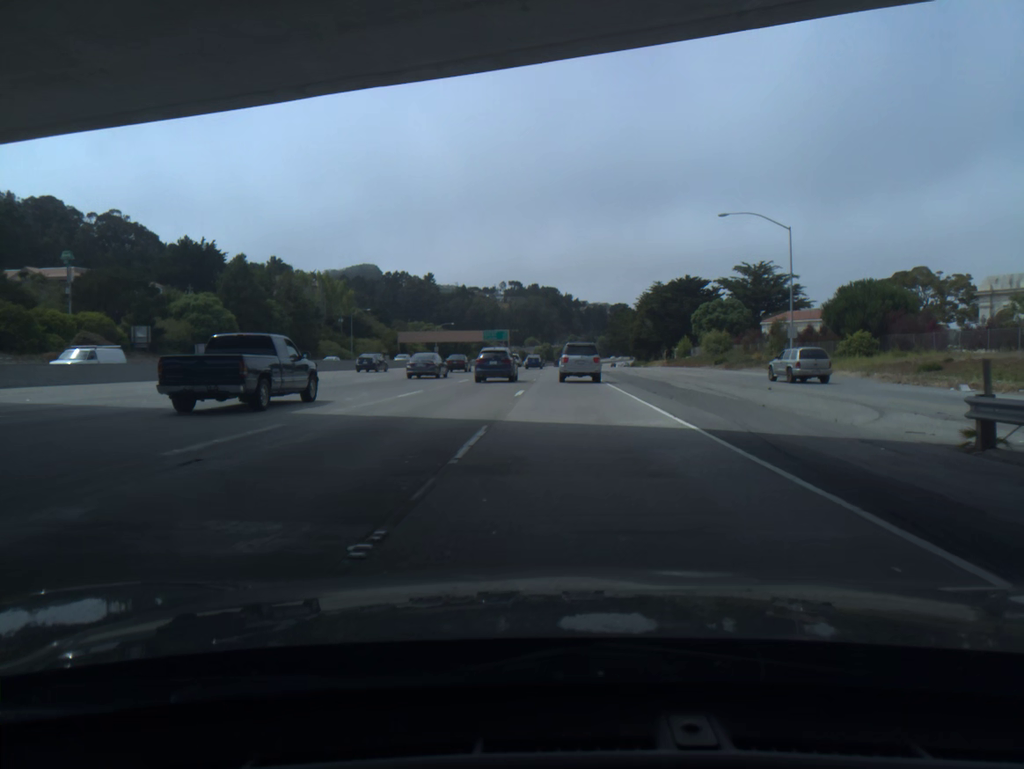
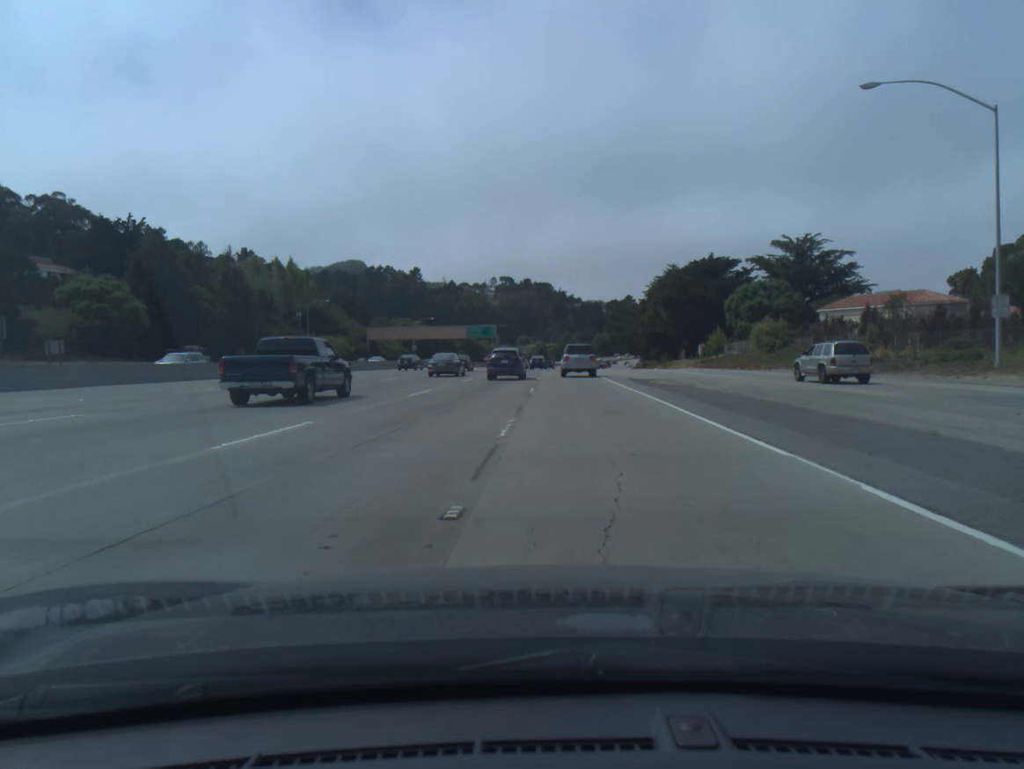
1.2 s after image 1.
(+0.1, +28.2) m; 0°
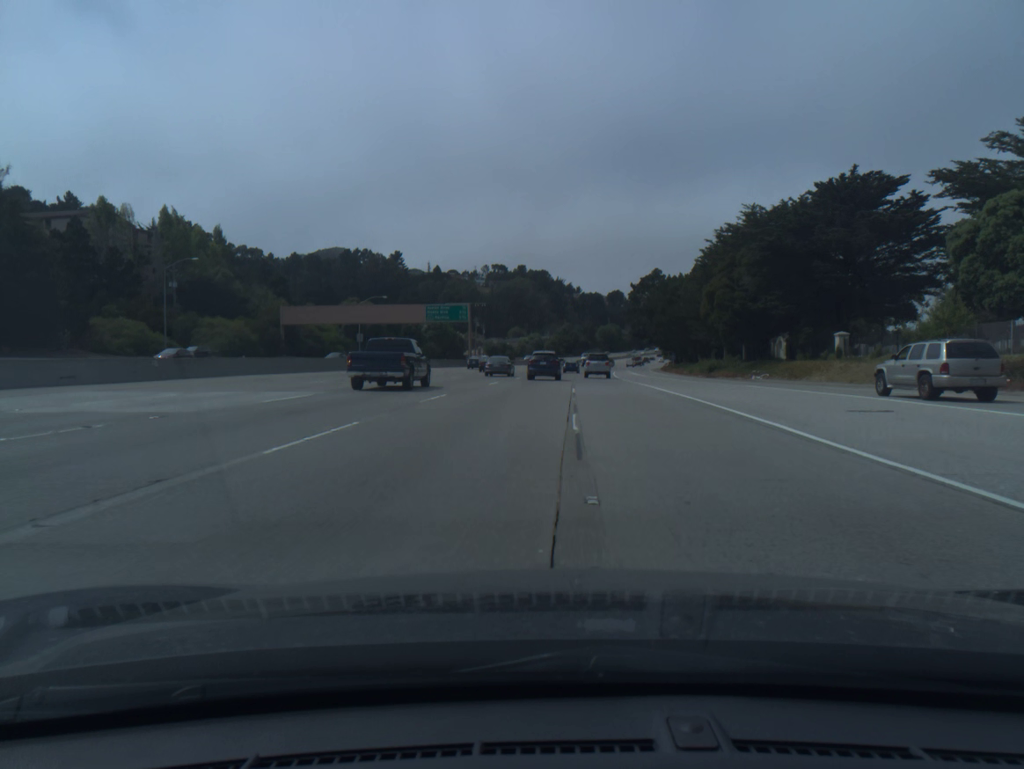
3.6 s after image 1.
(-0.1, +57.7) m; 0°
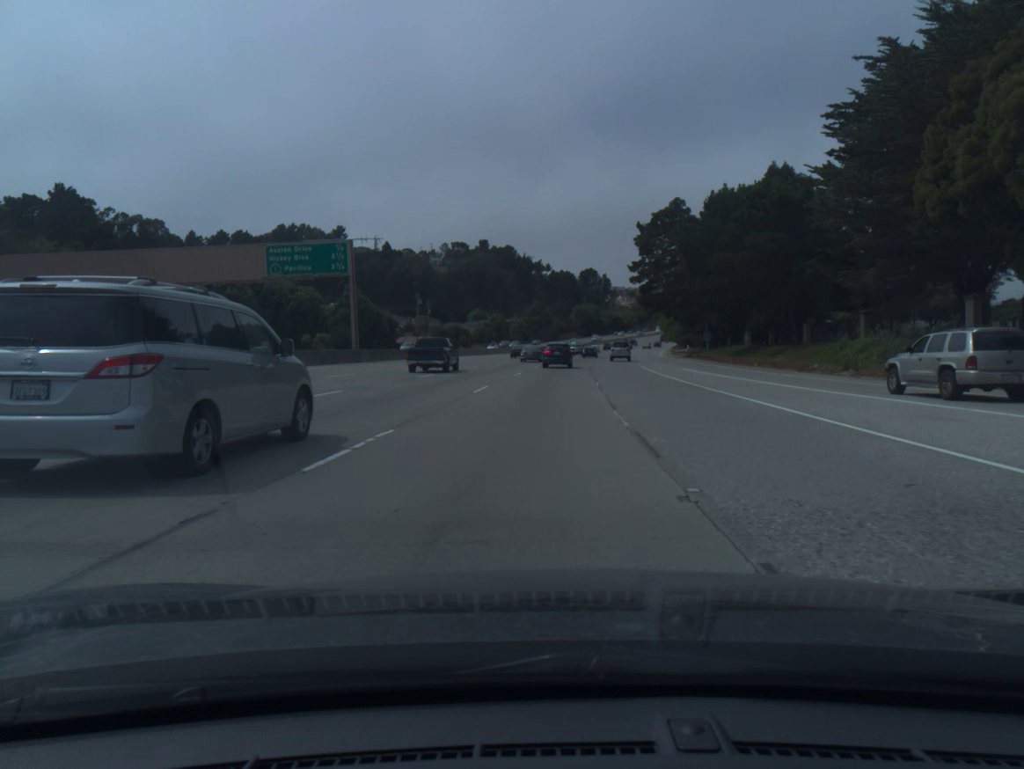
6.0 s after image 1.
(+1.4, +57.9) m; +2°
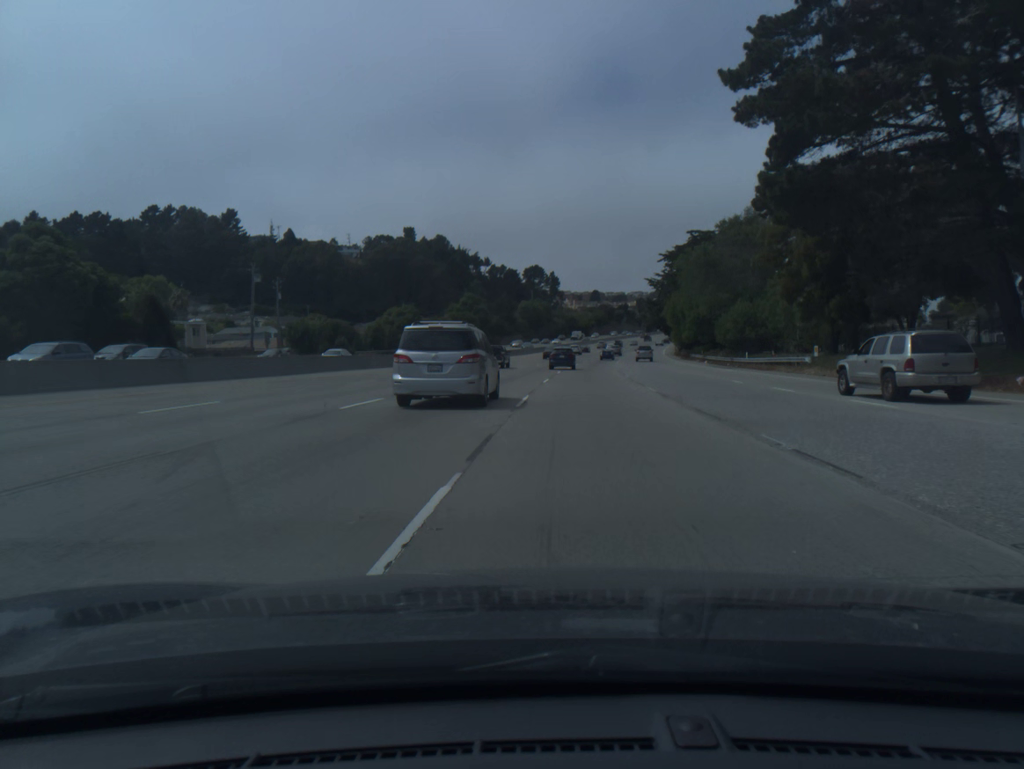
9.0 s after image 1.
(+2.2, +74.6) m; +4°
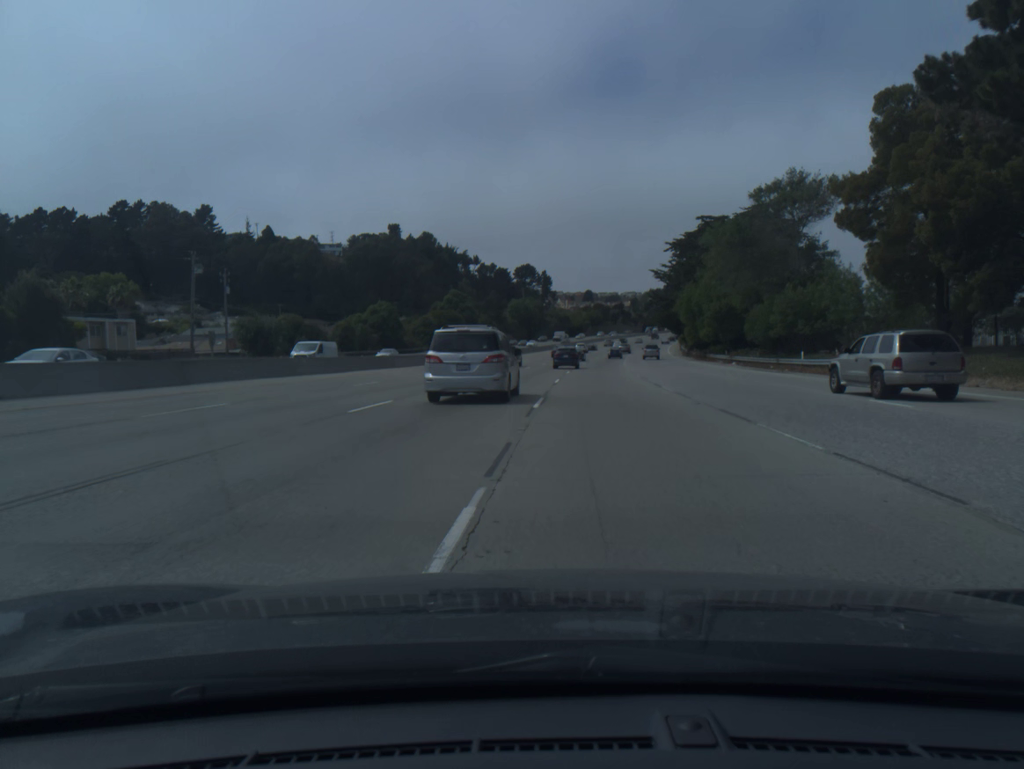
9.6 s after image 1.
(+0.1, +15.4) m; +1°
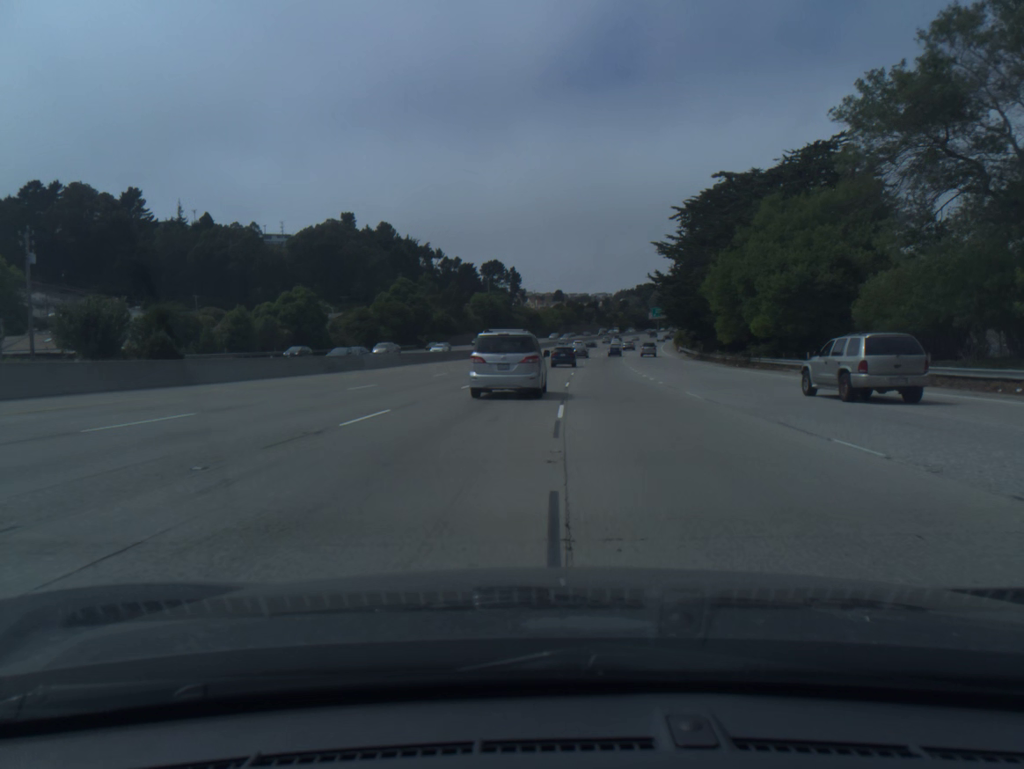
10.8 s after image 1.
(+0.5, +31.5) m; +2°
